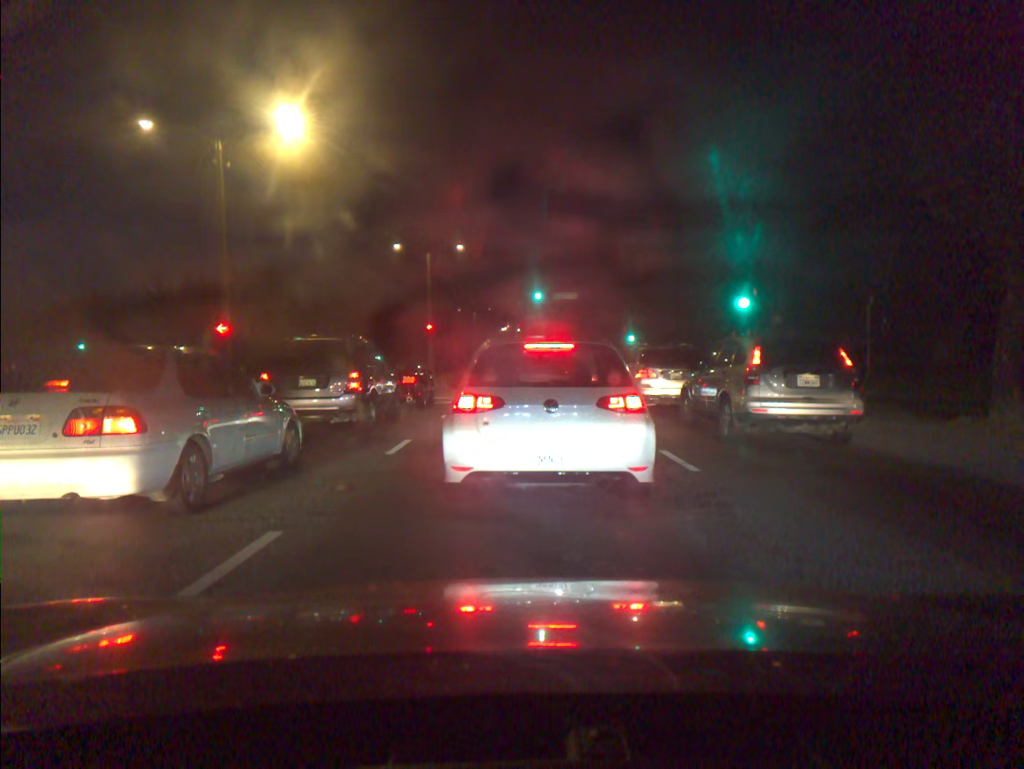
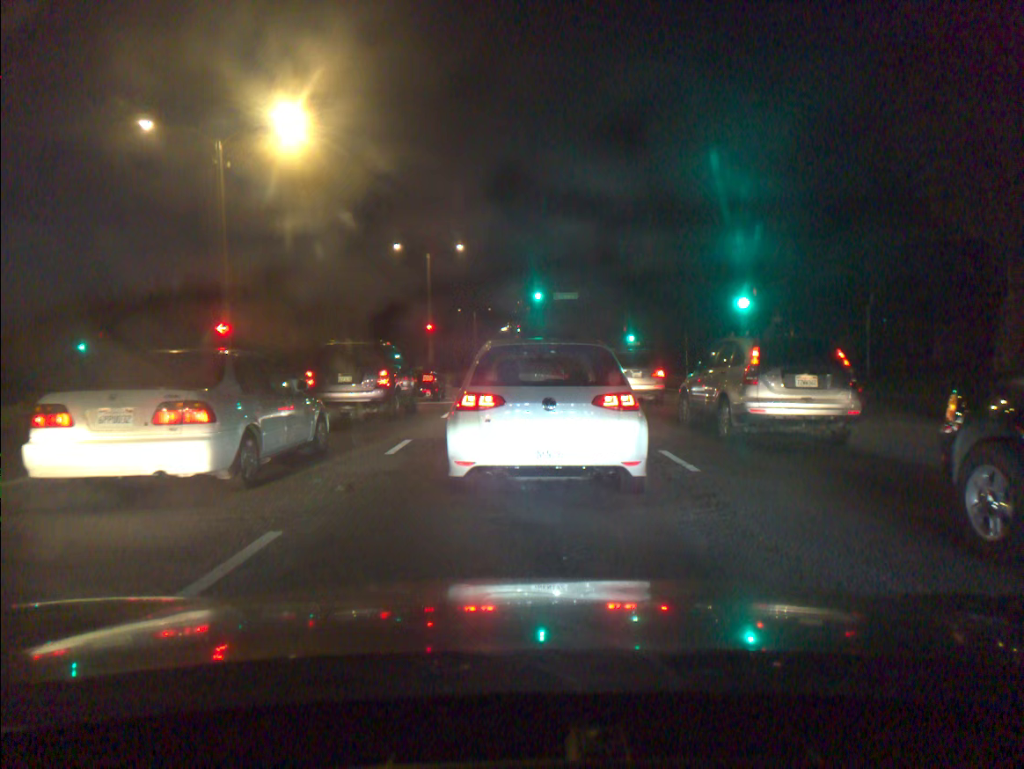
(0.0, -0.1) m; 0°
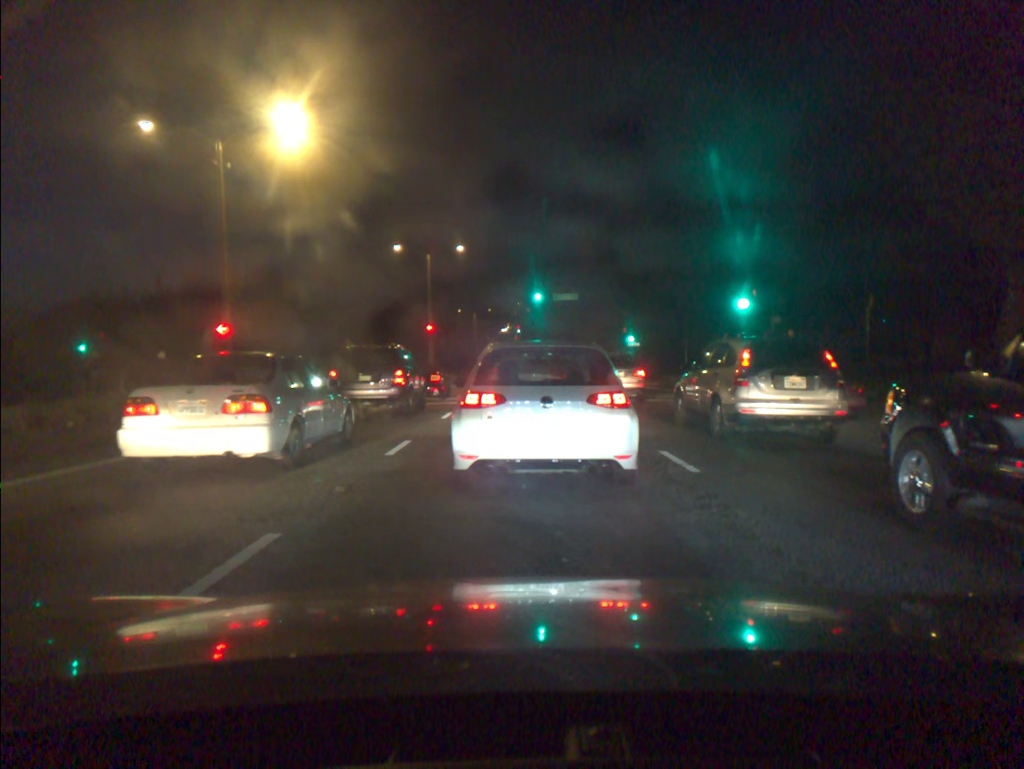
(0.0, 0.0) m; 0°
